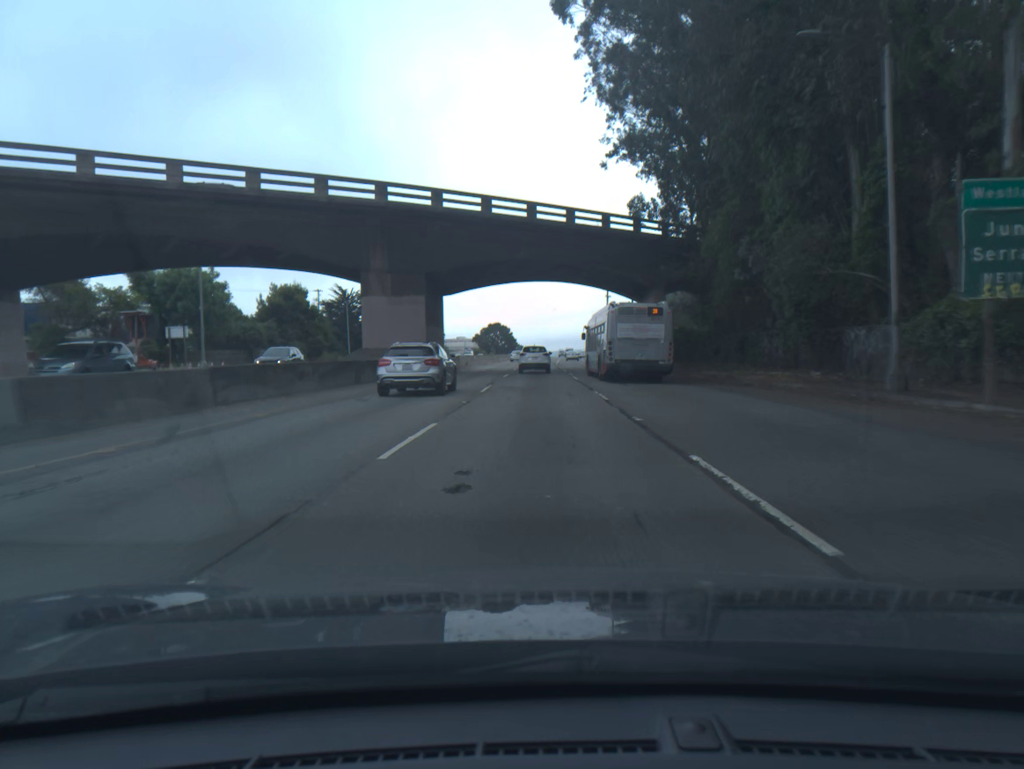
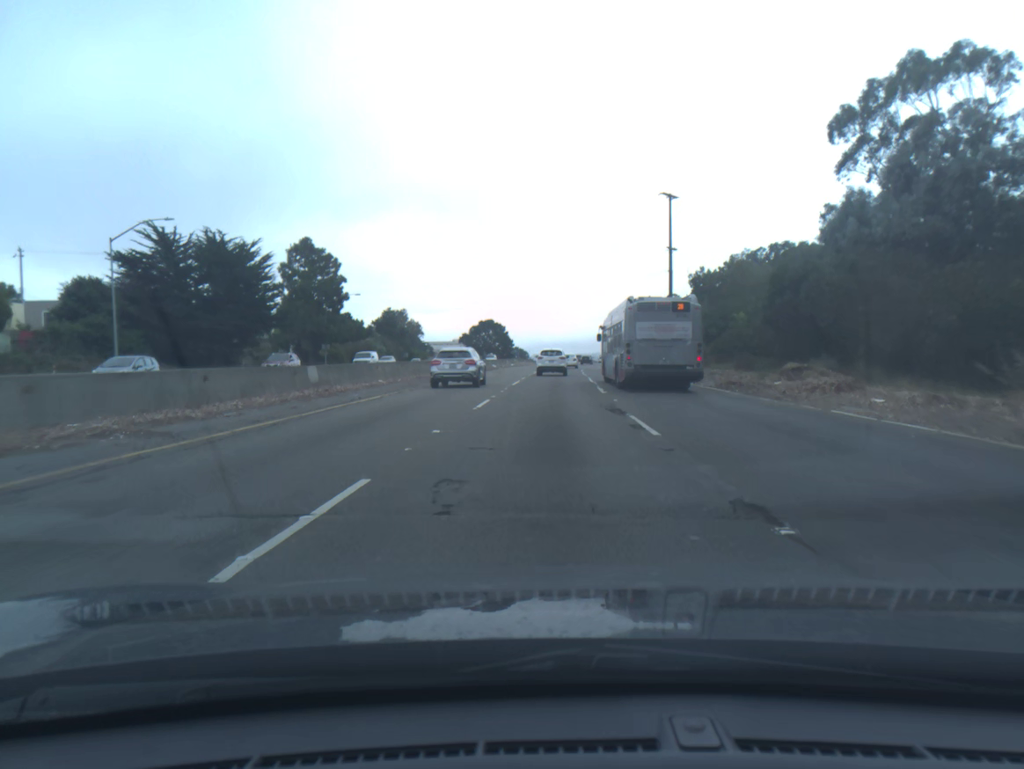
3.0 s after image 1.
(-0.4, +64.8) m; 0°
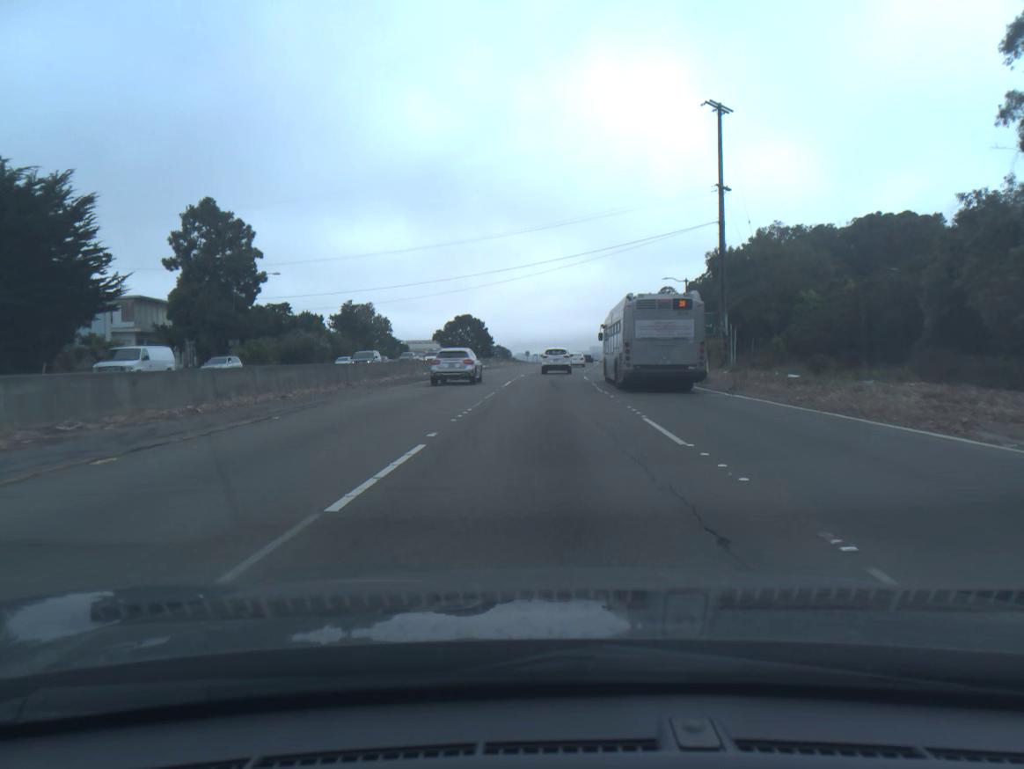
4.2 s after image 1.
(+0.2, +25.9) m; +1°
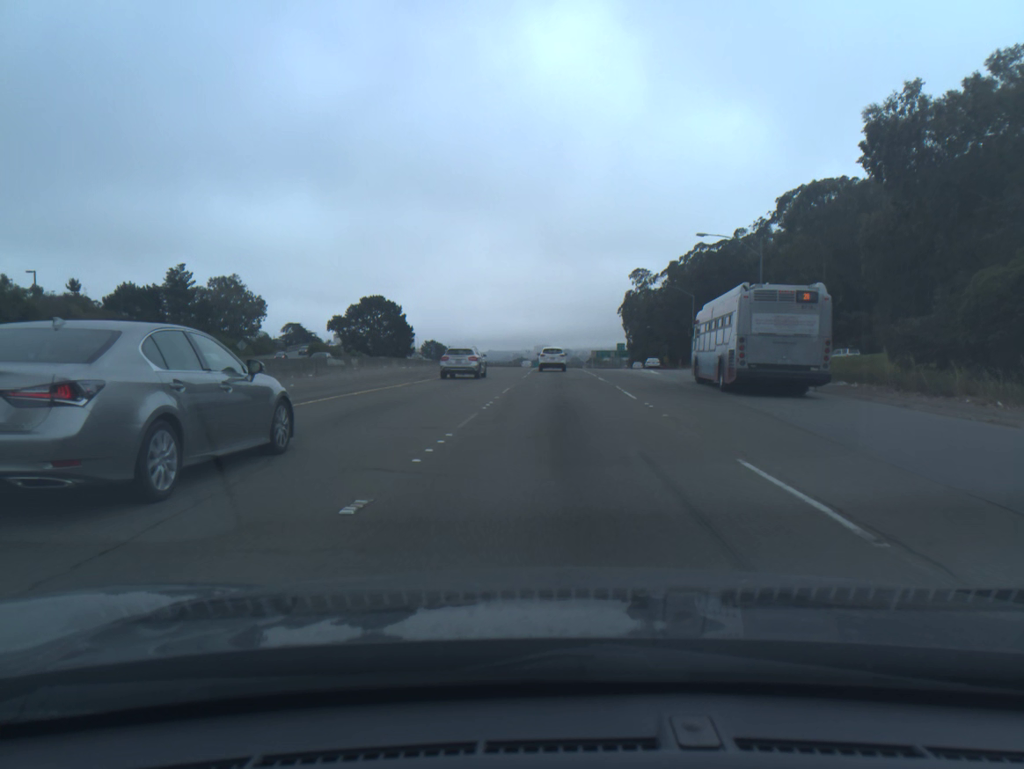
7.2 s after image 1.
(+1.7, +65.8) m; +4°
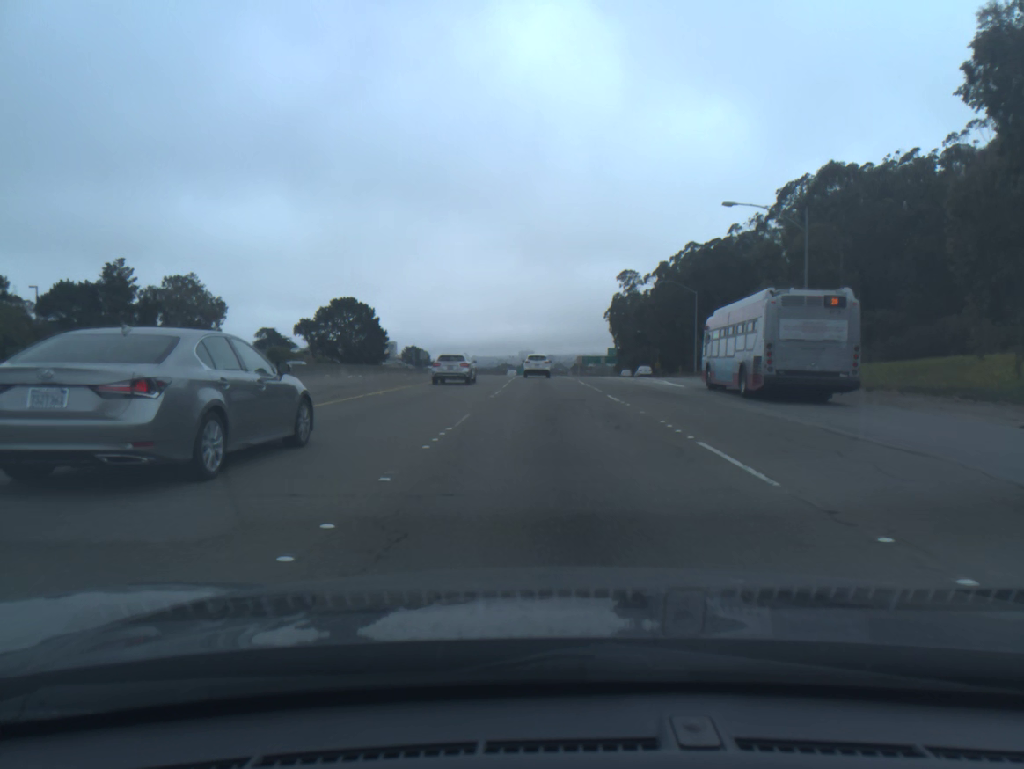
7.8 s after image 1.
(+0.1, +13.4) m; +1°
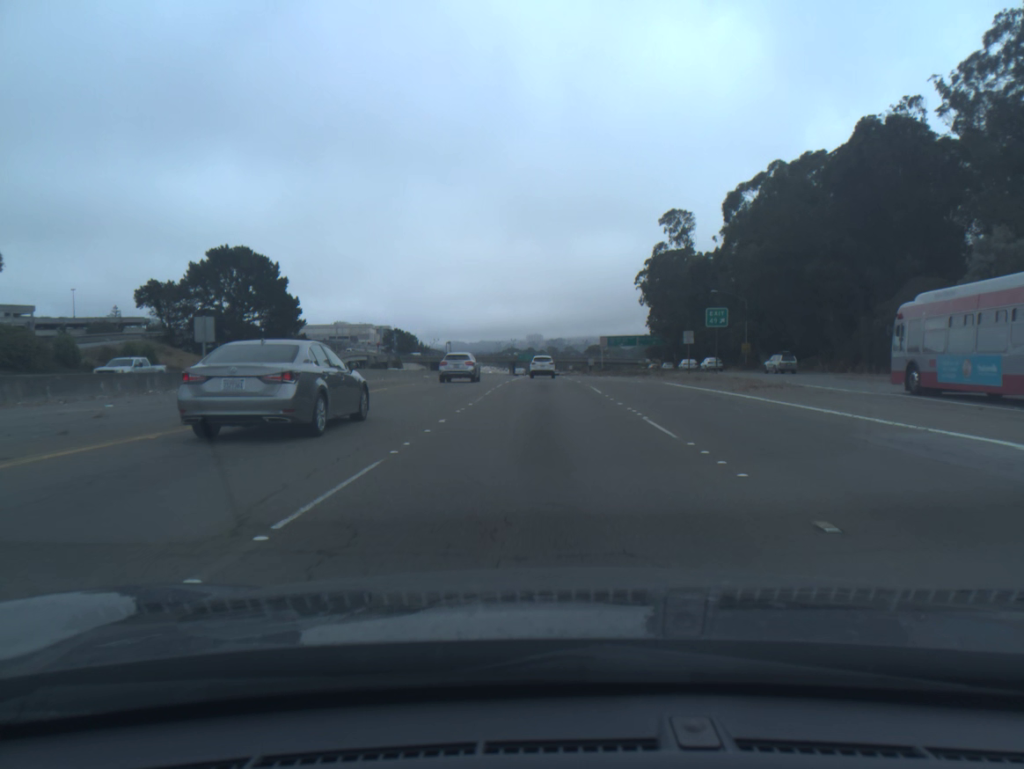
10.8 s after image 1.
(+0.1, +68.4) m; 0°
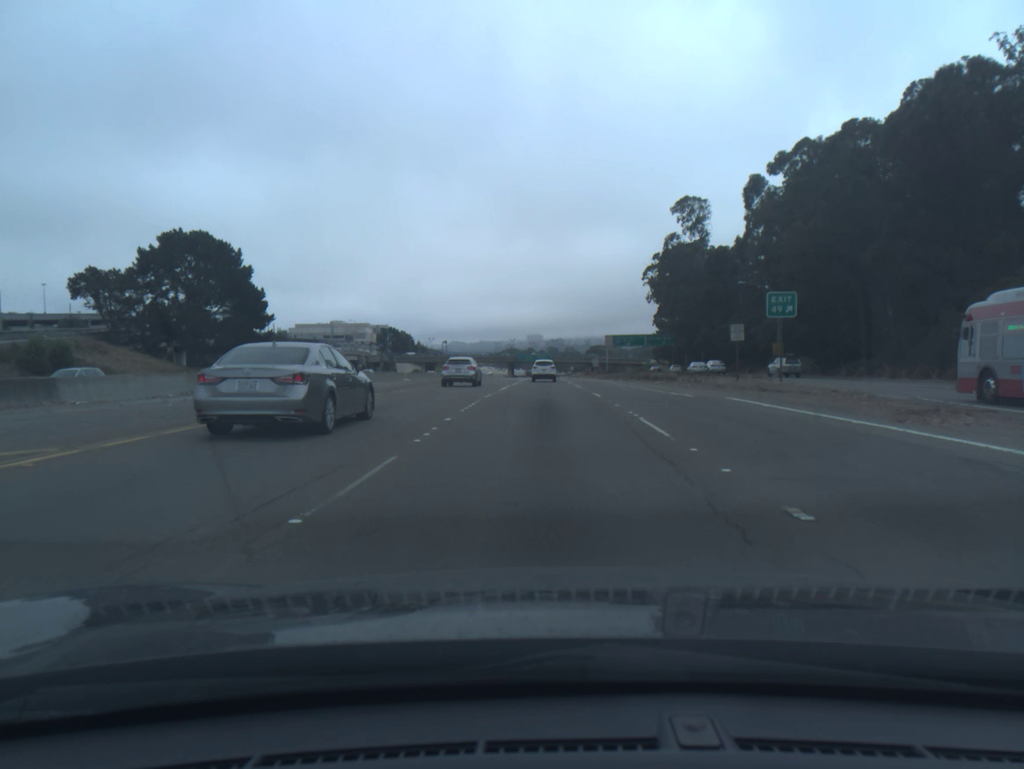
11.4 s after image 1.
(0.0, +14.0) m; 0°
